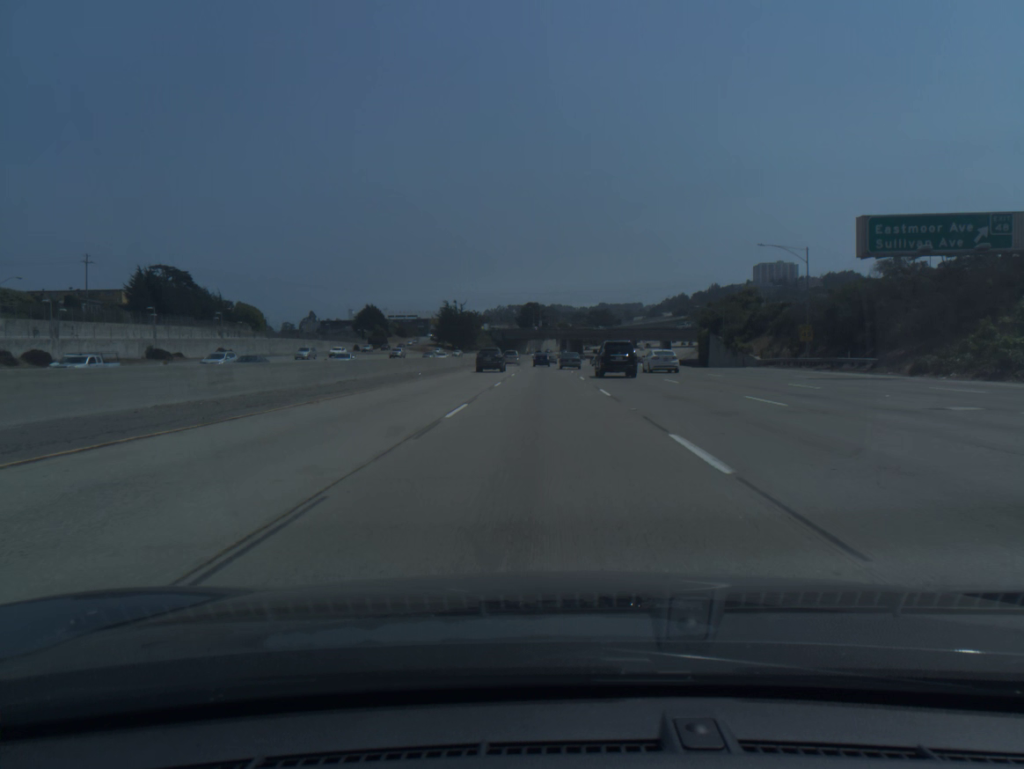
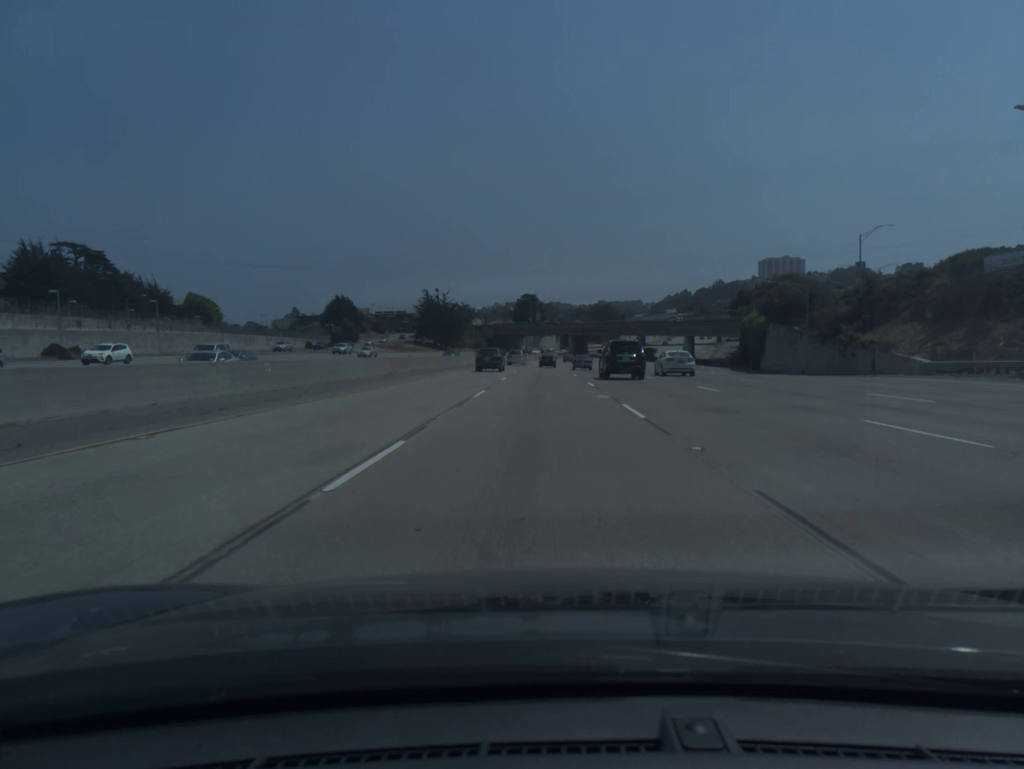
(0.0, +37.4) m; 0°
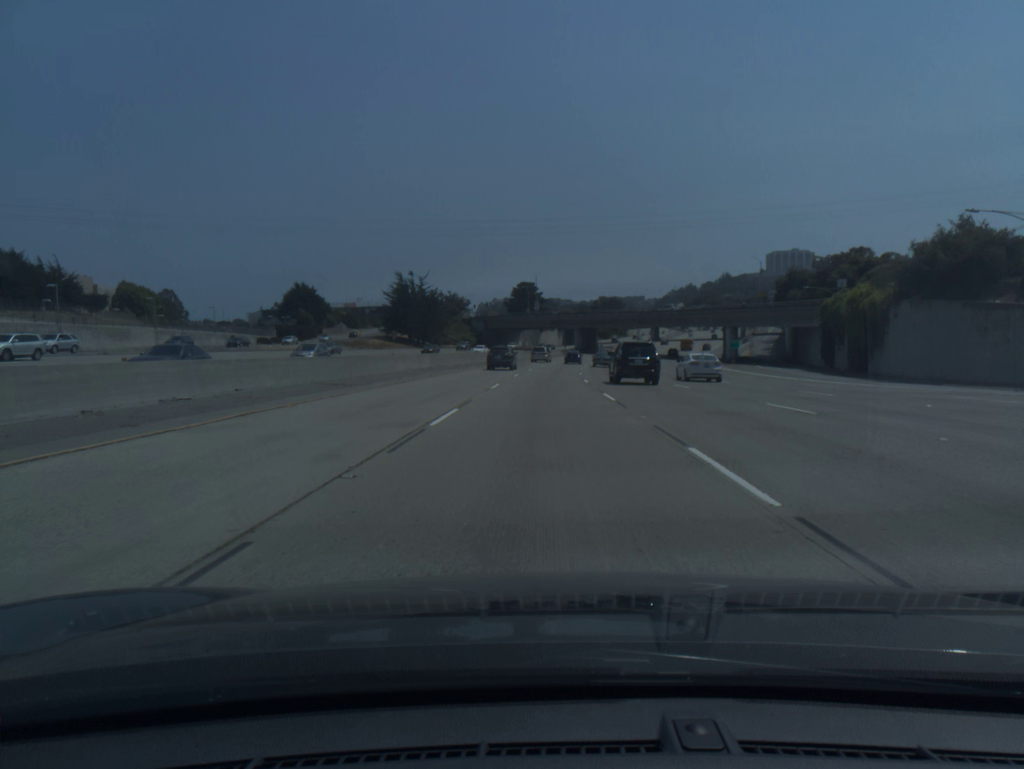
(0.0, +37.4) m; 0°
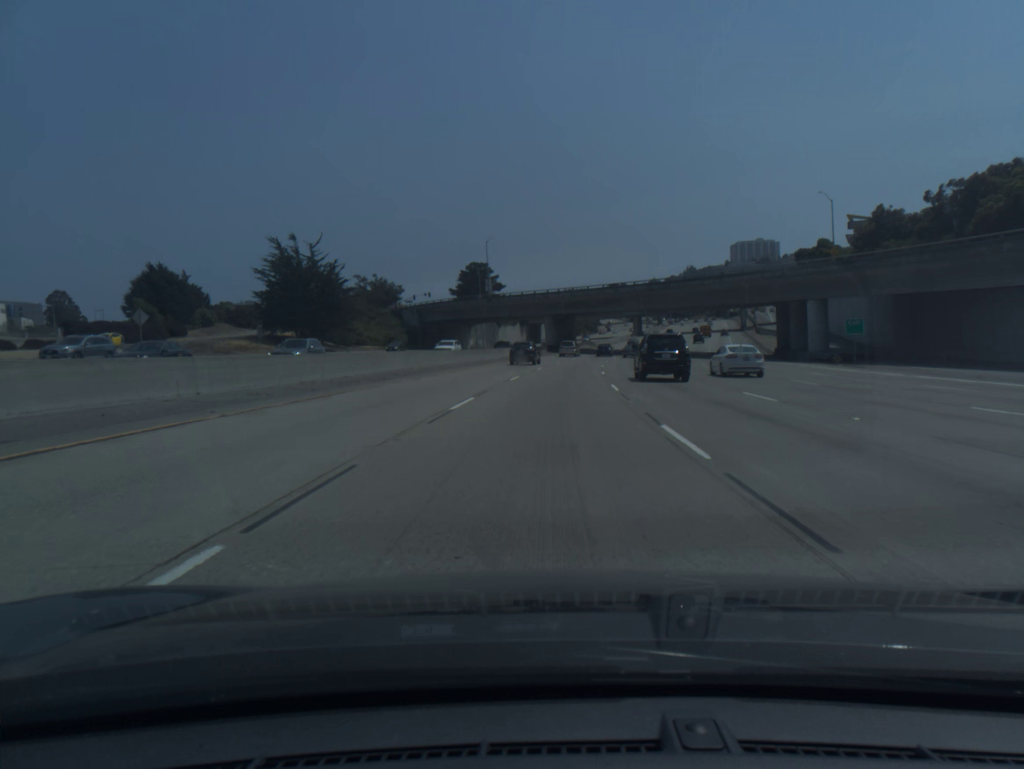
(+0.7, +56.1) m; +3°
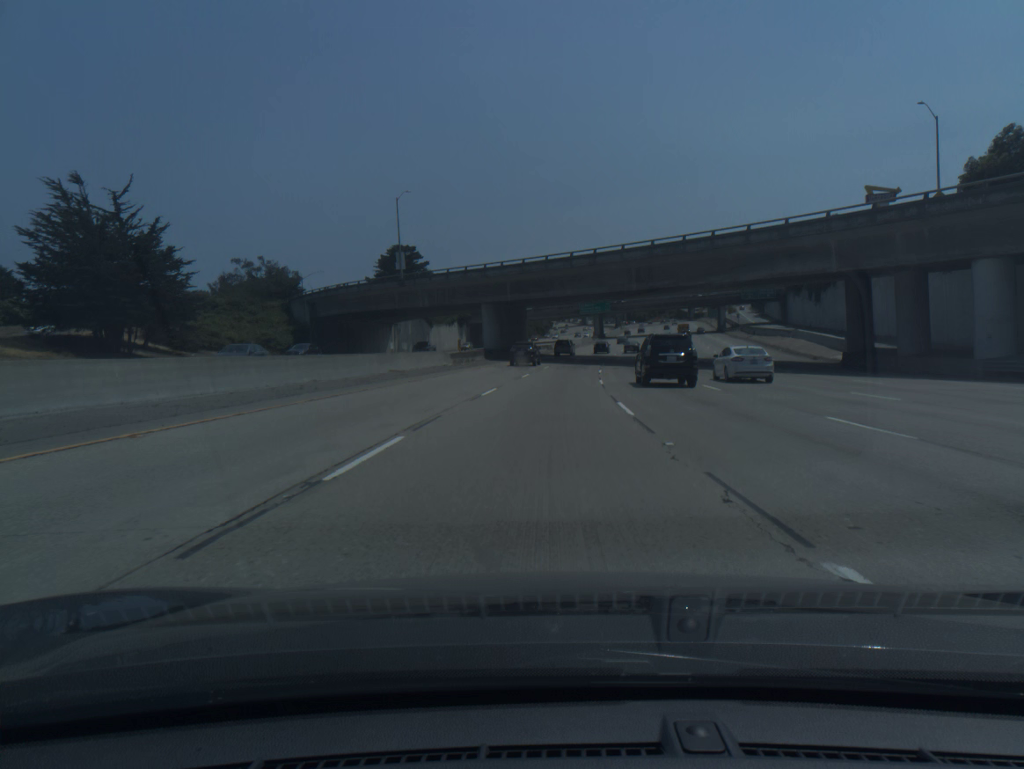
(+1.2, +37.3) m; +4°
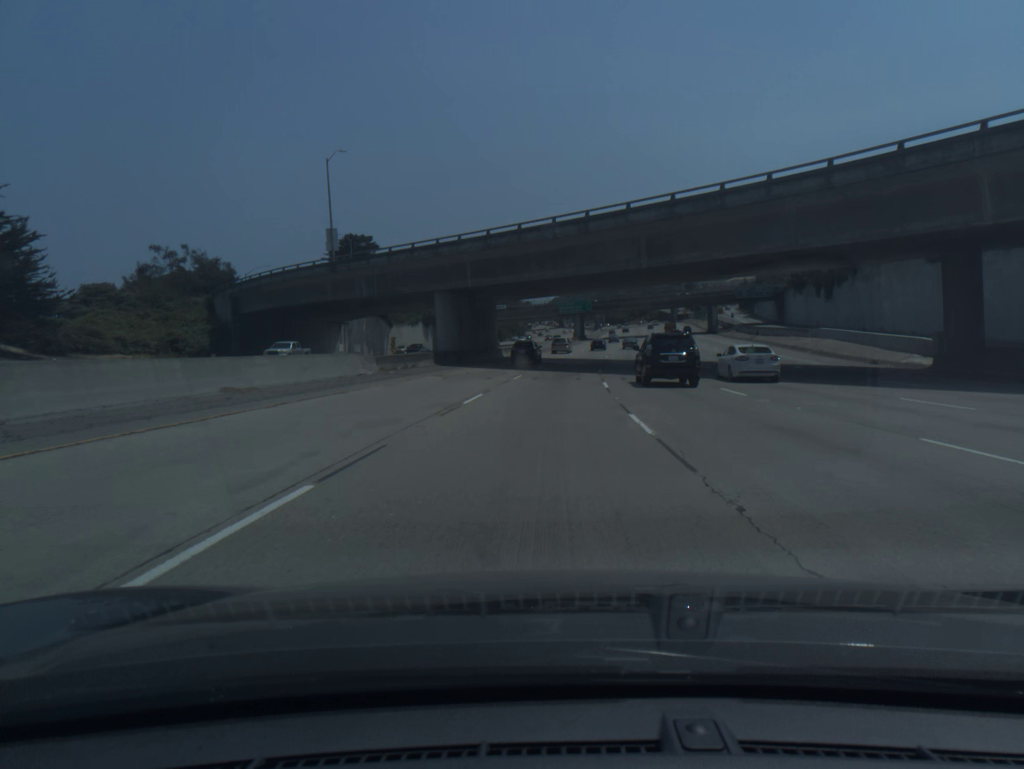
(+0.3, +18.6) m; +2°
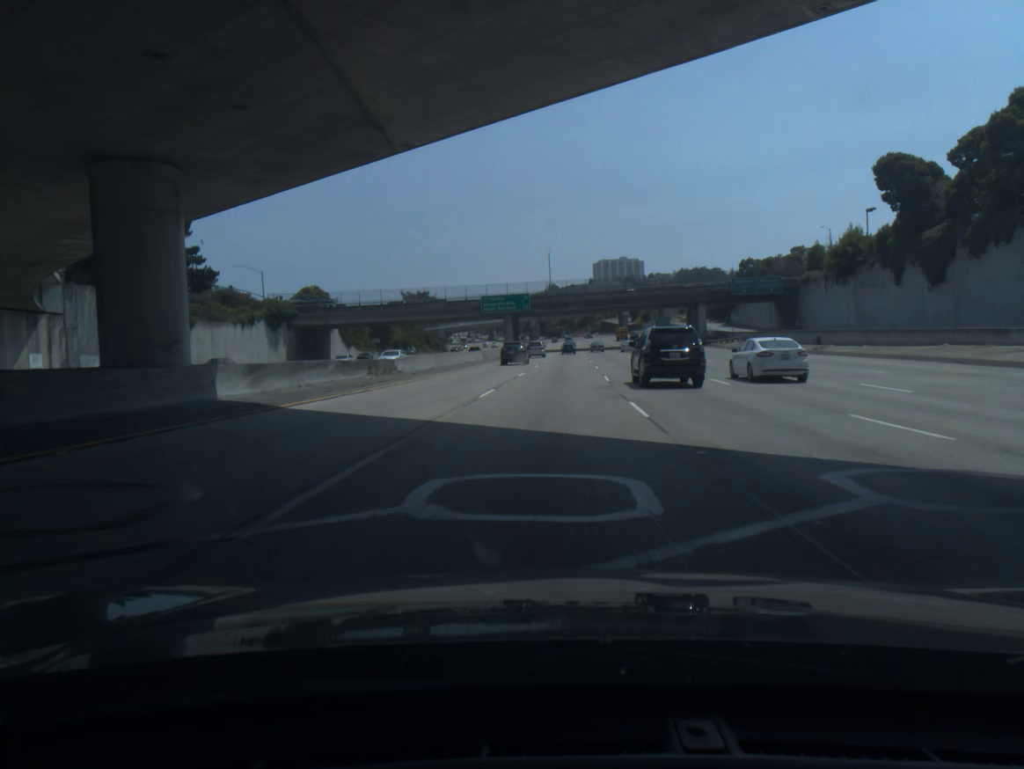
(+2.4, +55.8) m; +5°
